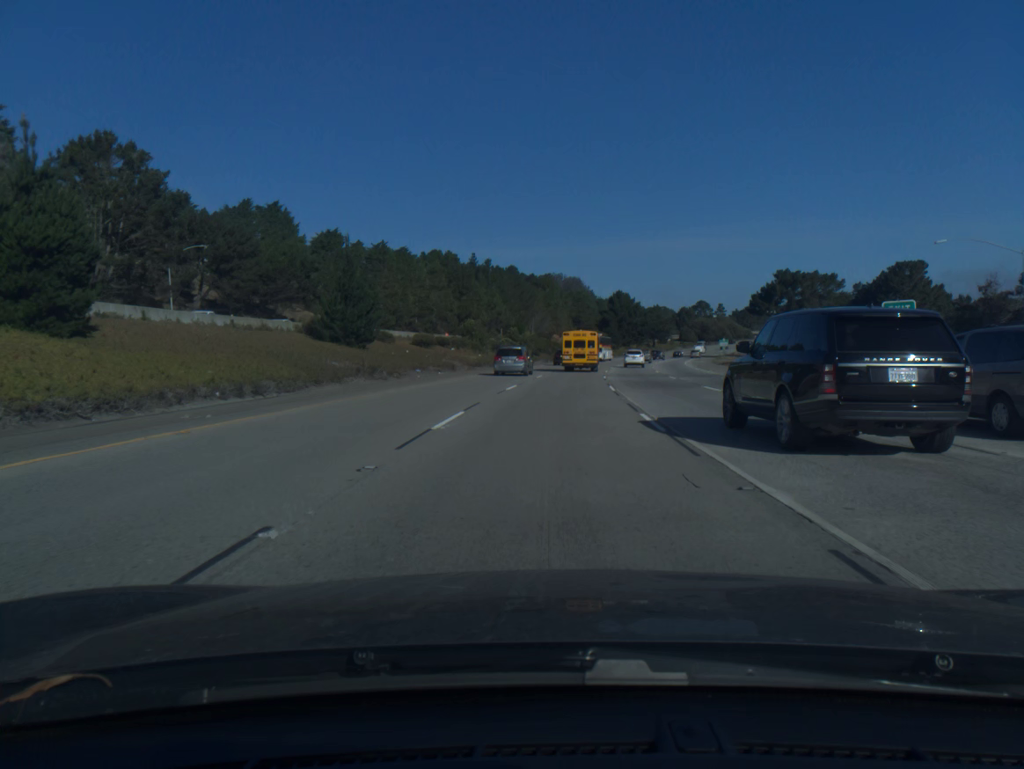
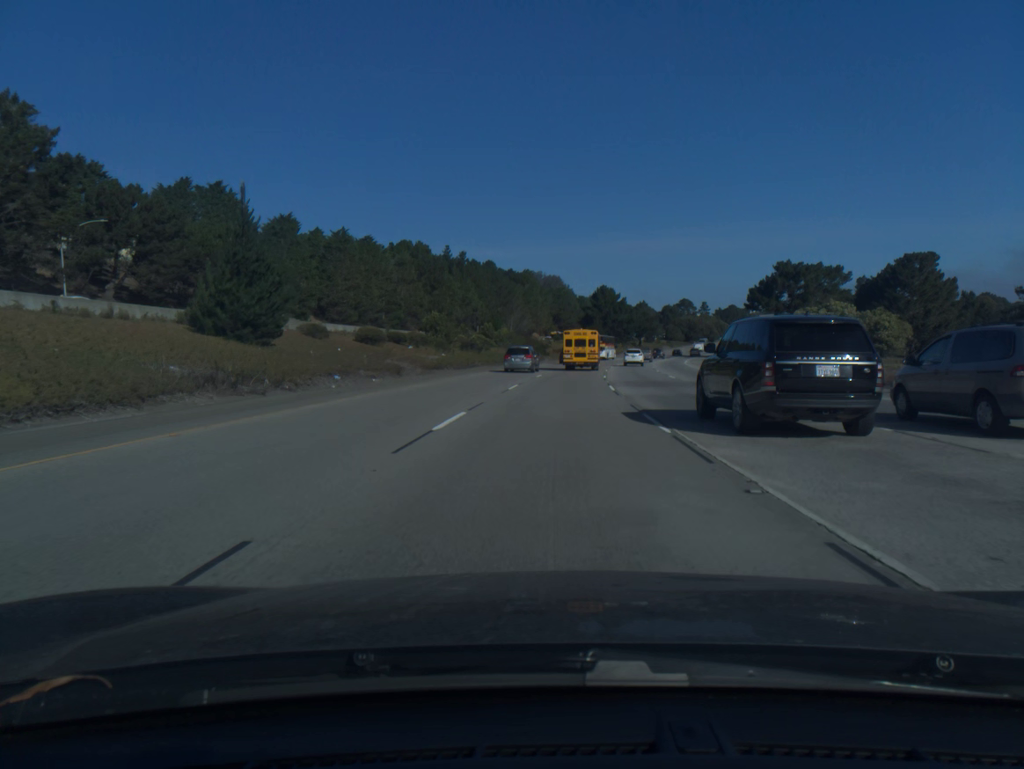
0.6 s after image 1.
(+0.2, +14.6) m; +1°
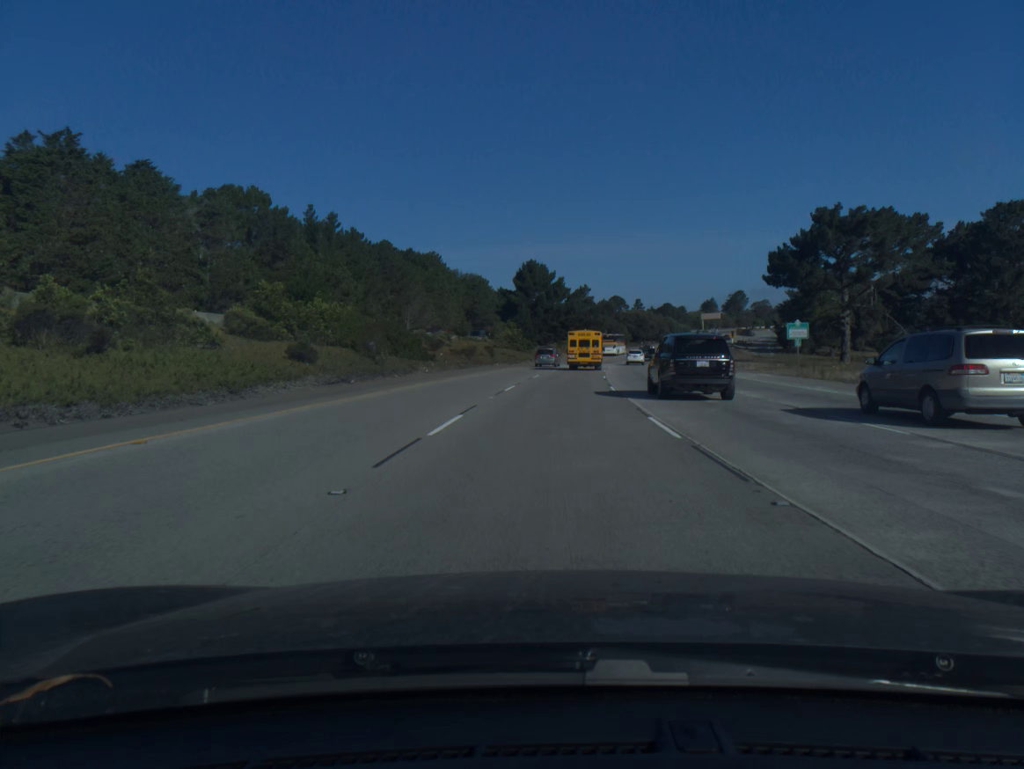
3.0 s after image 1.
(+3.0, +59.1) m; +6°
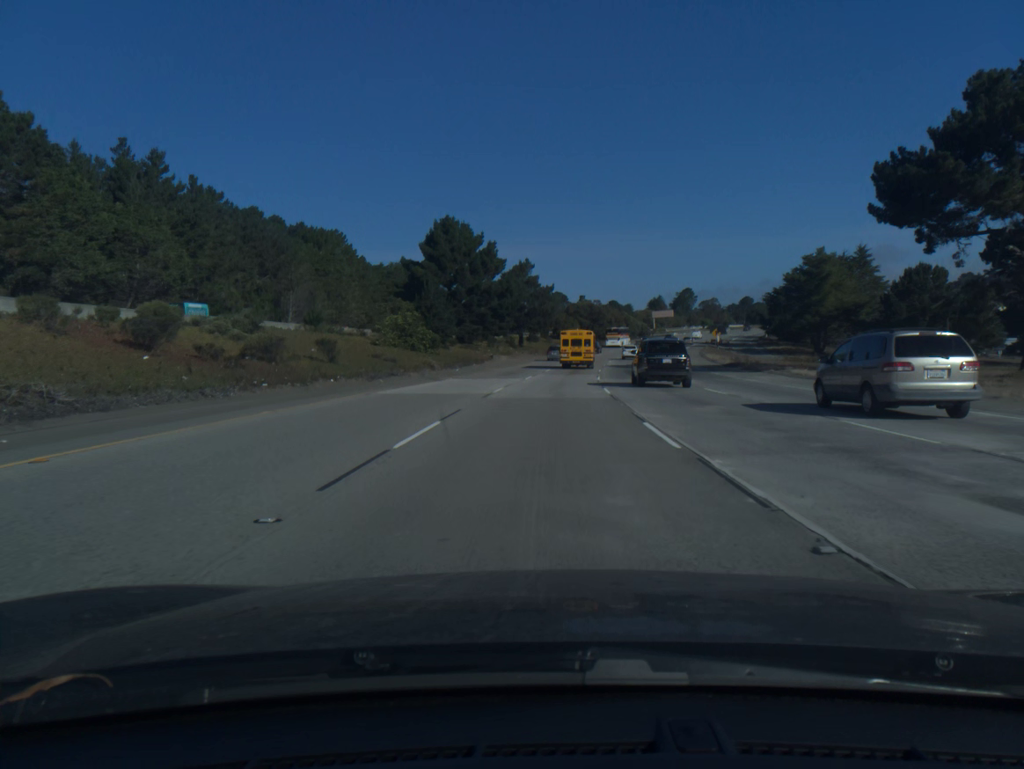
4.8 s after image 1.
(+1.8, +45.0) m; +5°
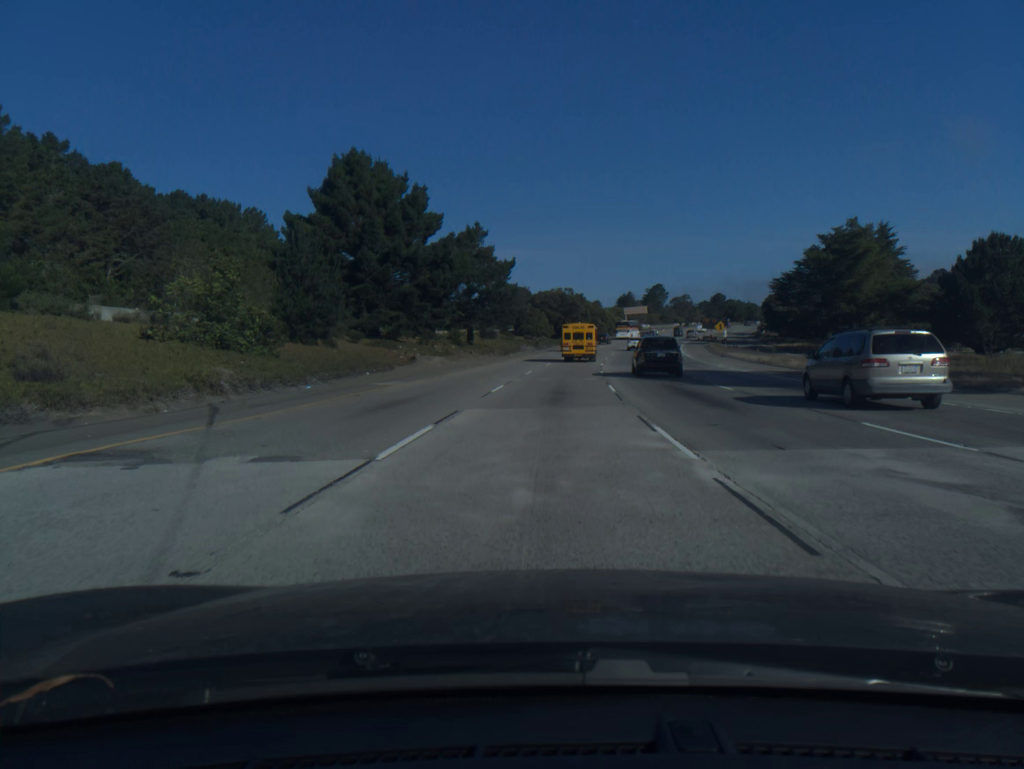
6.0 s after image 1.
(+0.7, +30.3) m; +3°
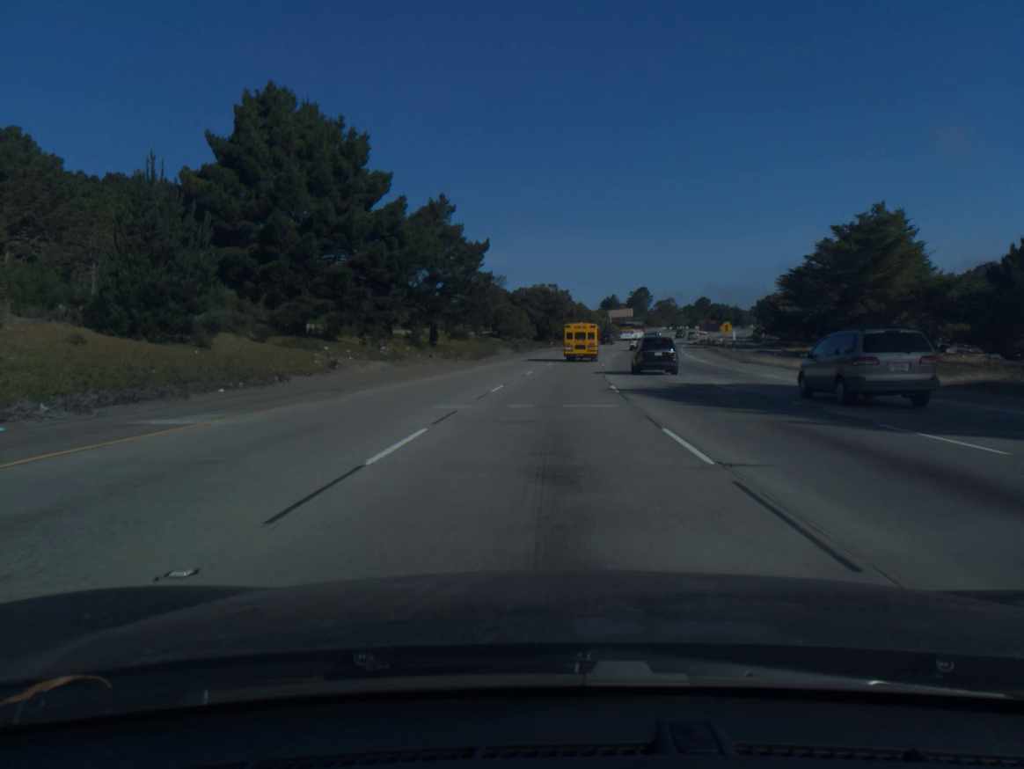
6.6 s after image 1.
(+0.2, +15.2) m; +1°
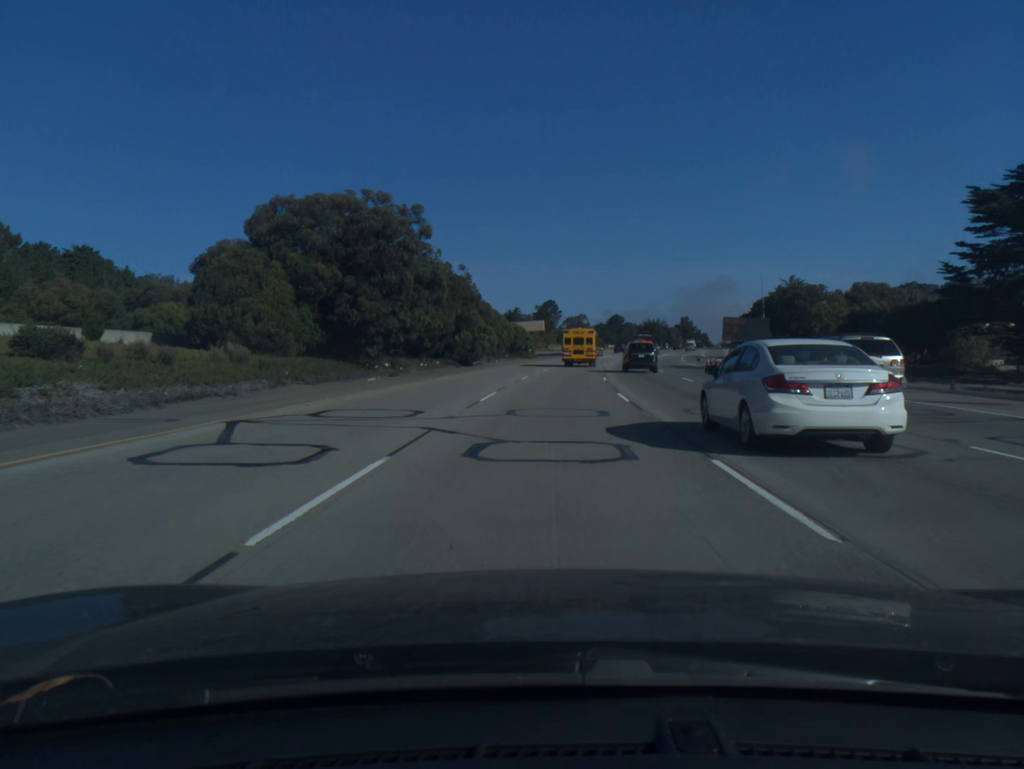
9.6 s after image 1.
(+5.0, +76.1) m; +7°
